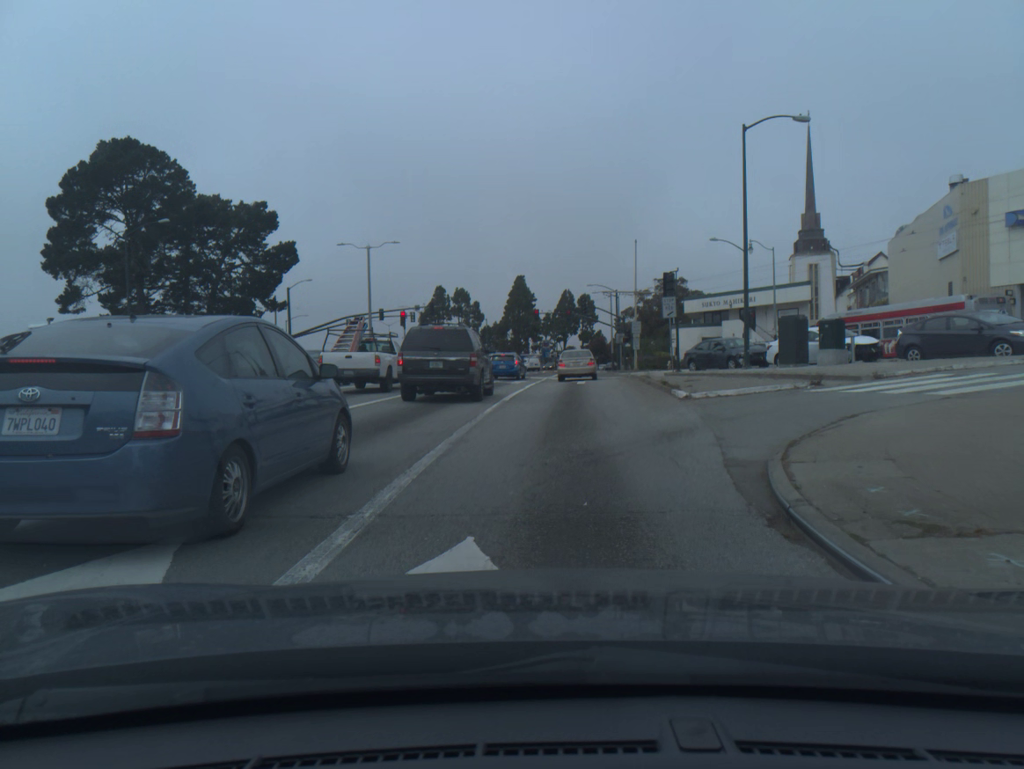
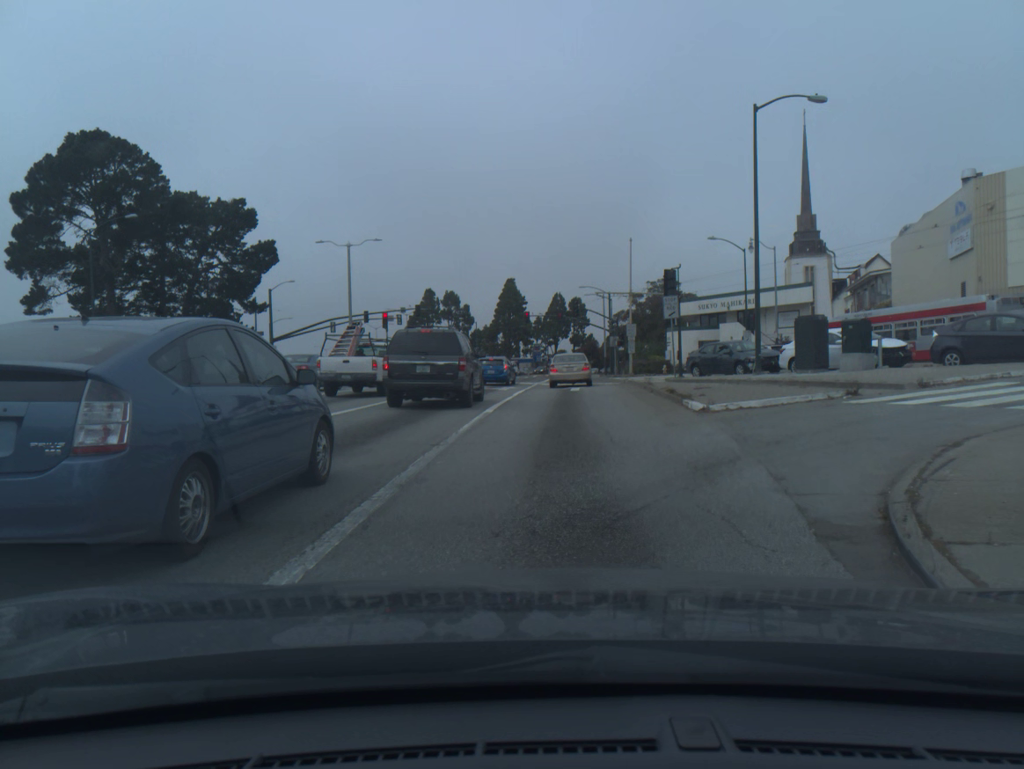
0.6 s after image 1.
(0.0, +3.1) m; +1°
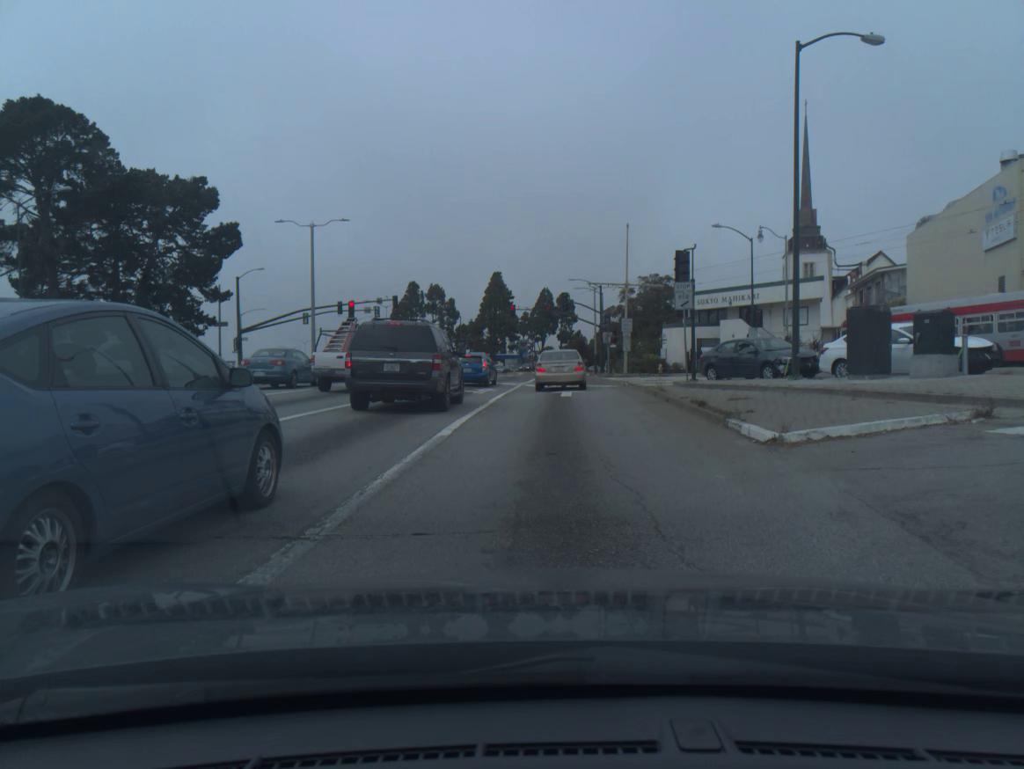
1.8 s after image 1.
(0.0, +5.7) m; 0°
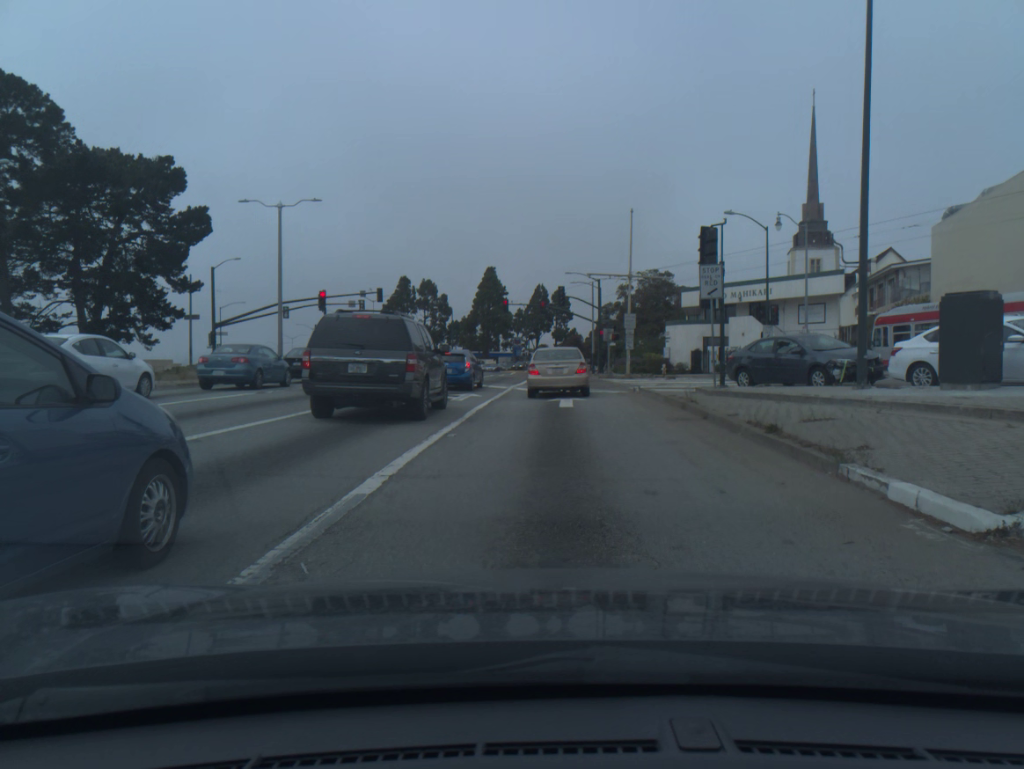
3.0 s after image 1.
(0.0, +5.0) m; +1°
